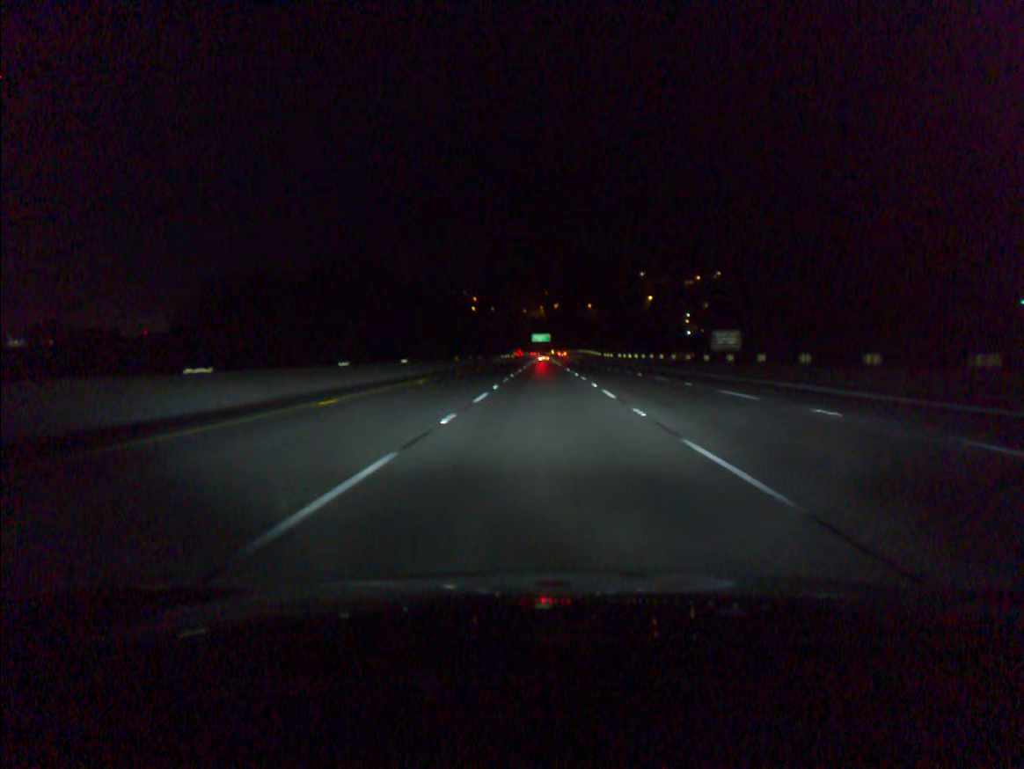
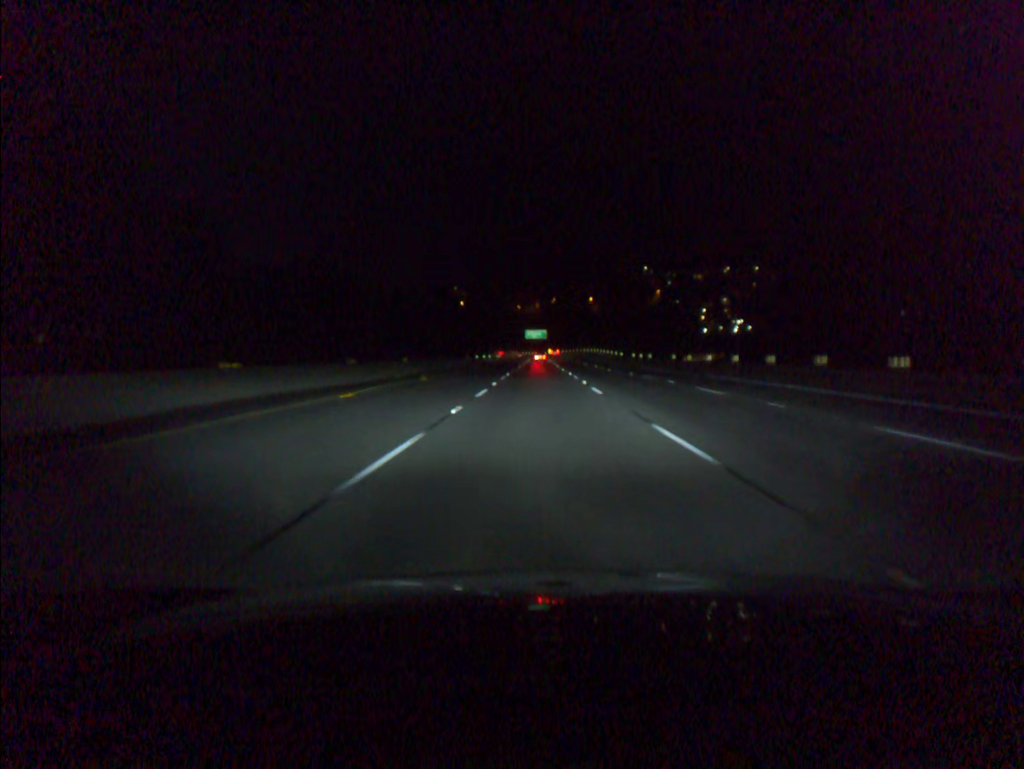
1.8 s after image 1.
(+0.2, +56.2) m; 0°
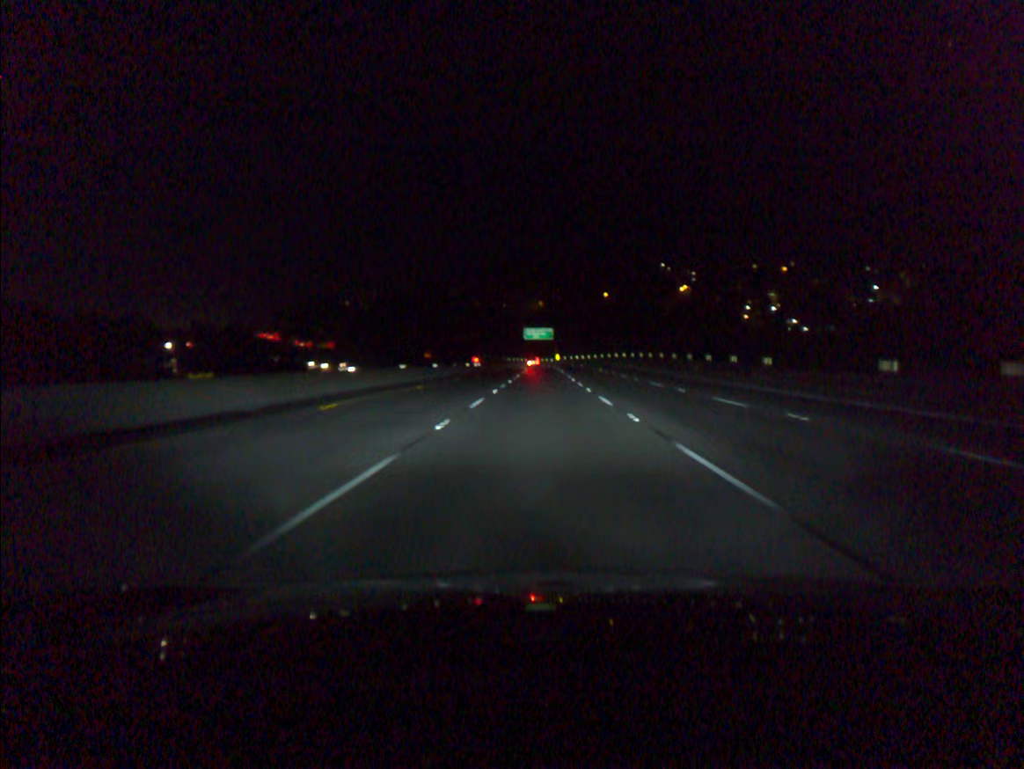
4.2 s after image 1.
(-0.2, +75.1) m; 0°
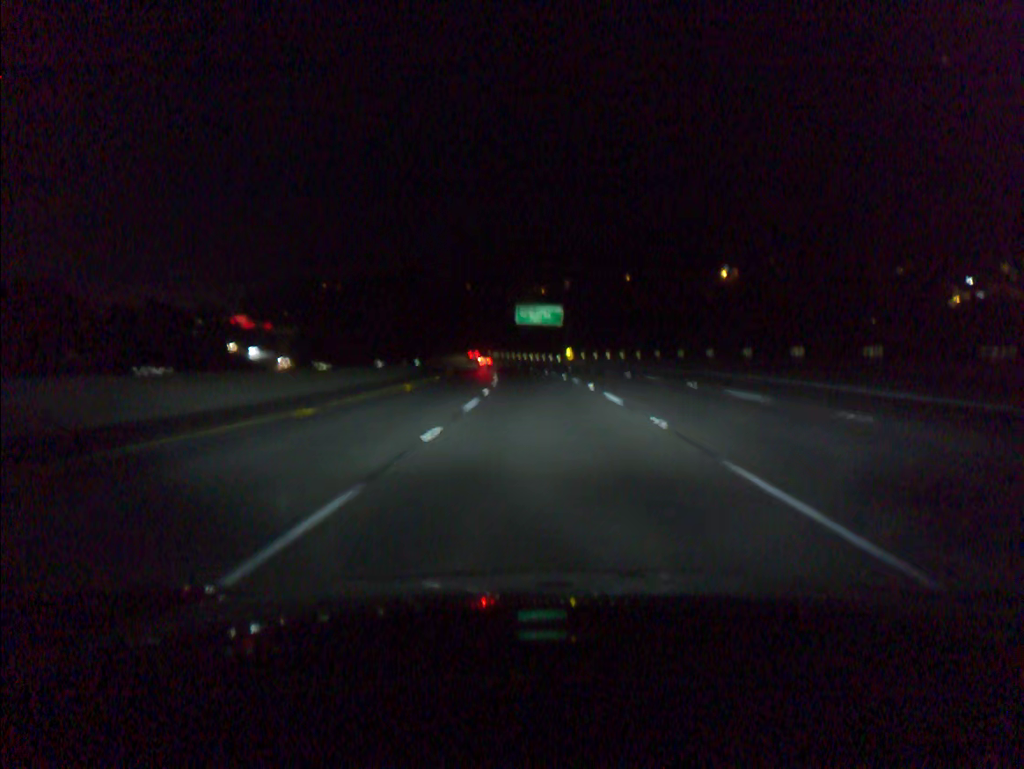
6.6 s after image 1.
(0.0, +75.2) m; 0°
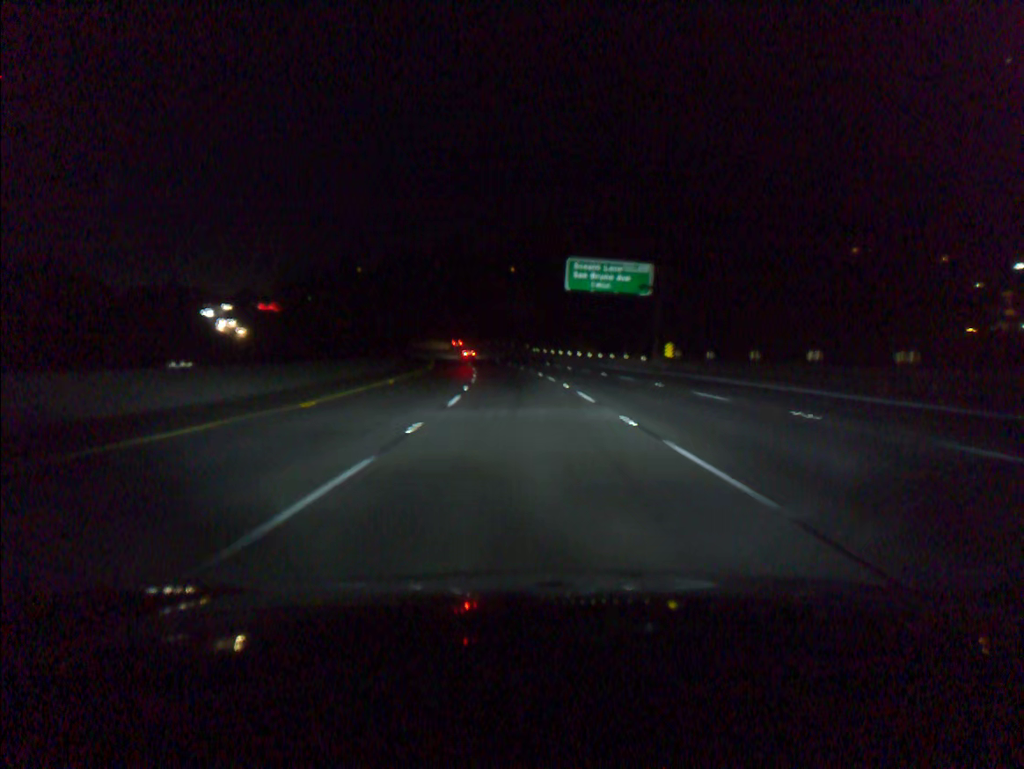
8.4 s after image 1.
(-1.3, +56.3) m; -4°
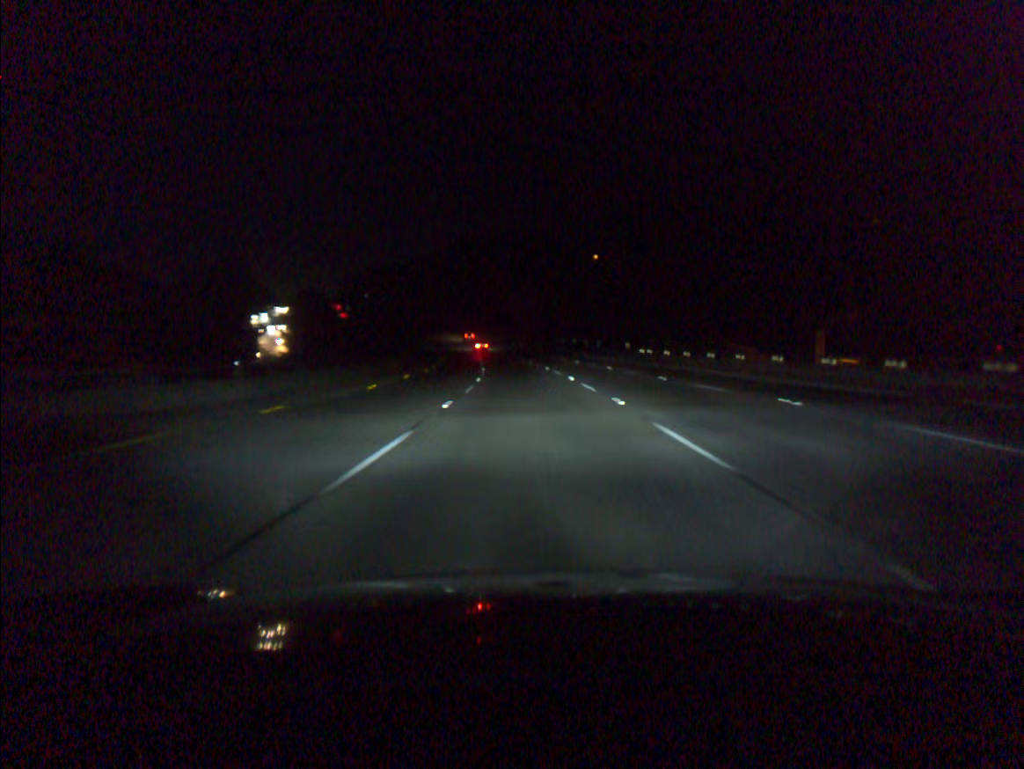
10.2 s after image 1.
(-2.9, +56.3) m; -6°
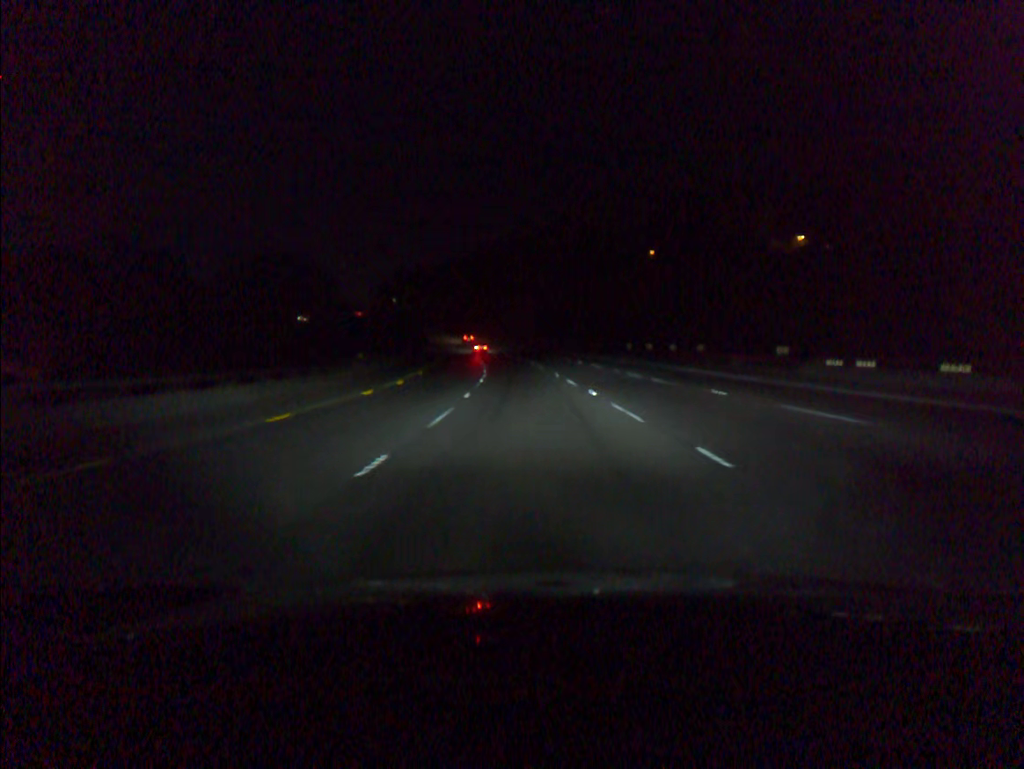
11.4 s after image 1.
(-1.1, +37.6) m; -3°
